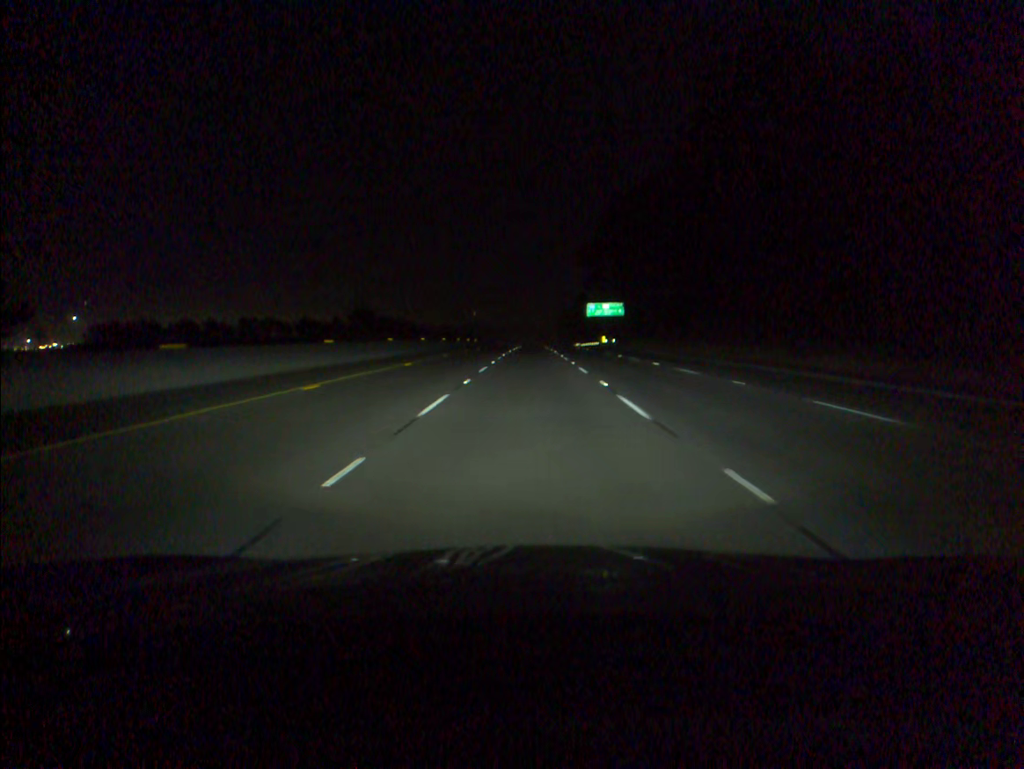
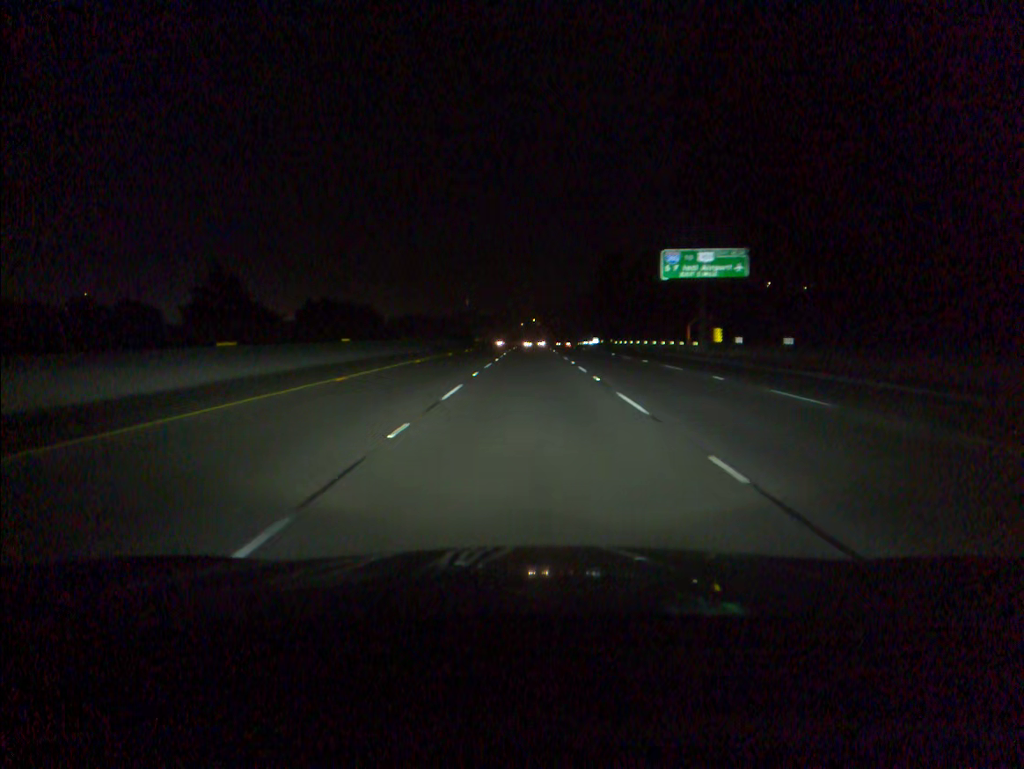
(+0.2, +84.5) m; 0°
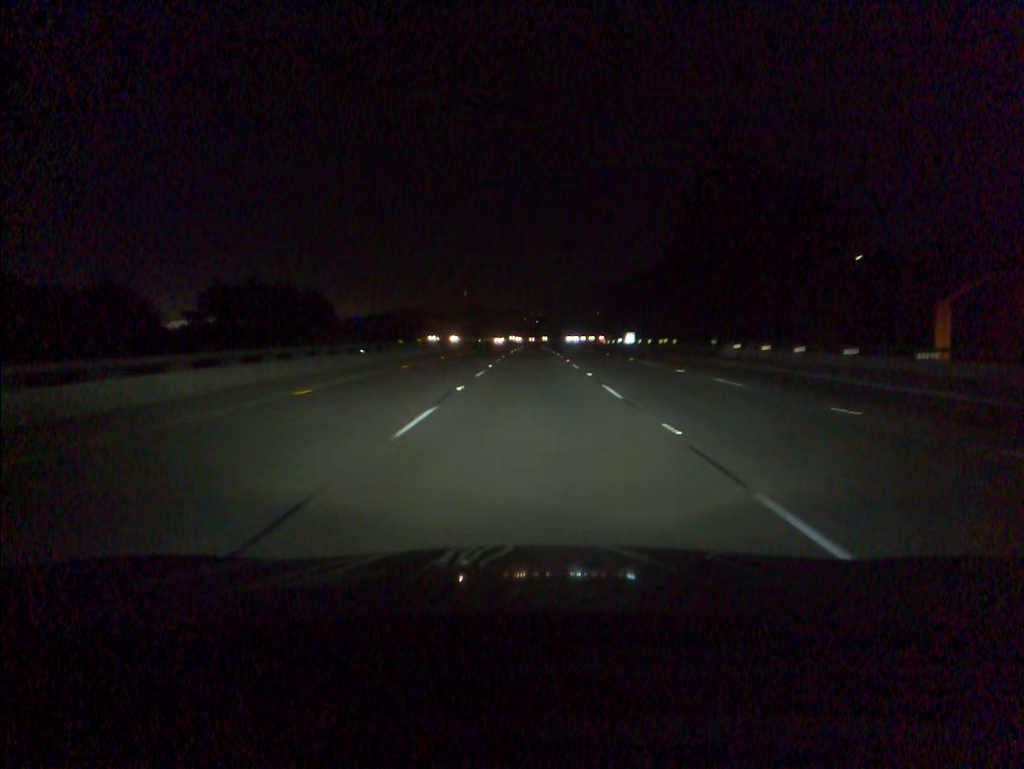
(+0.1, +67.7) m; 0°
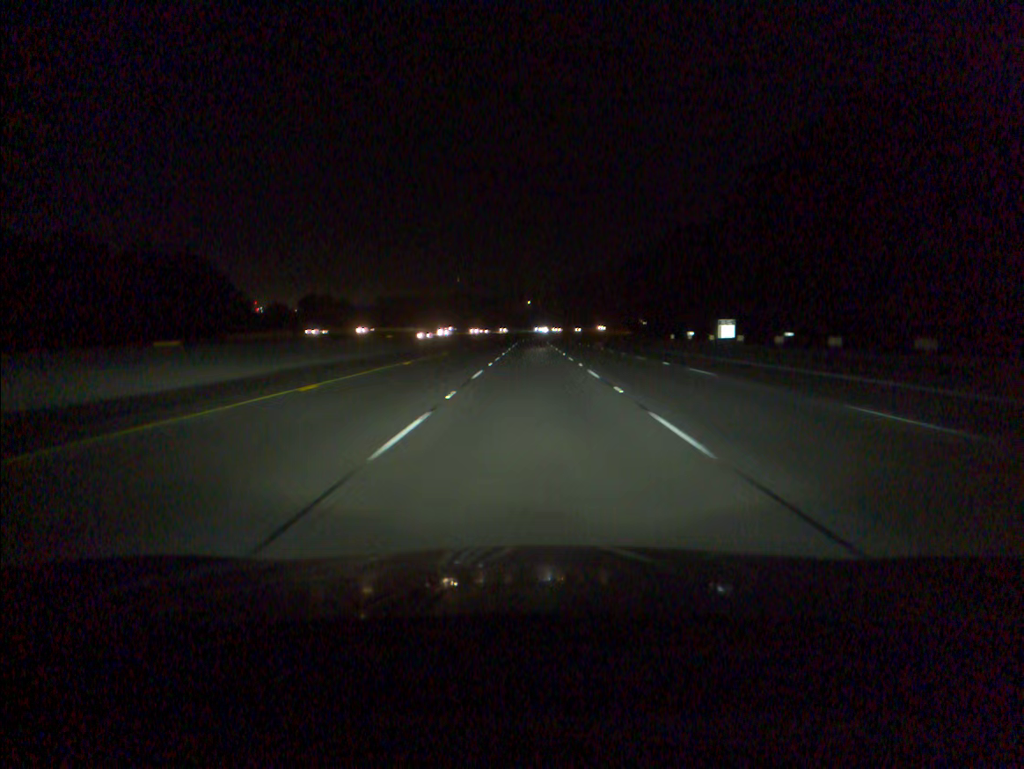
(-0.1, +67.7) m; 0°
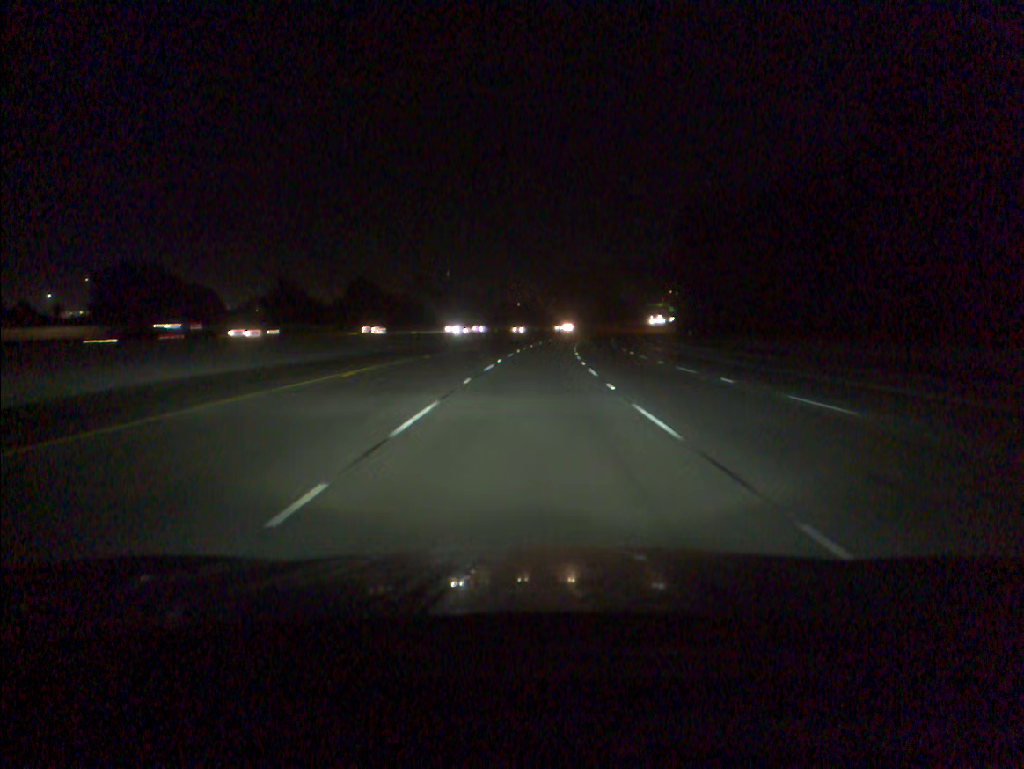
(+0.2, +84.3) m; 0°
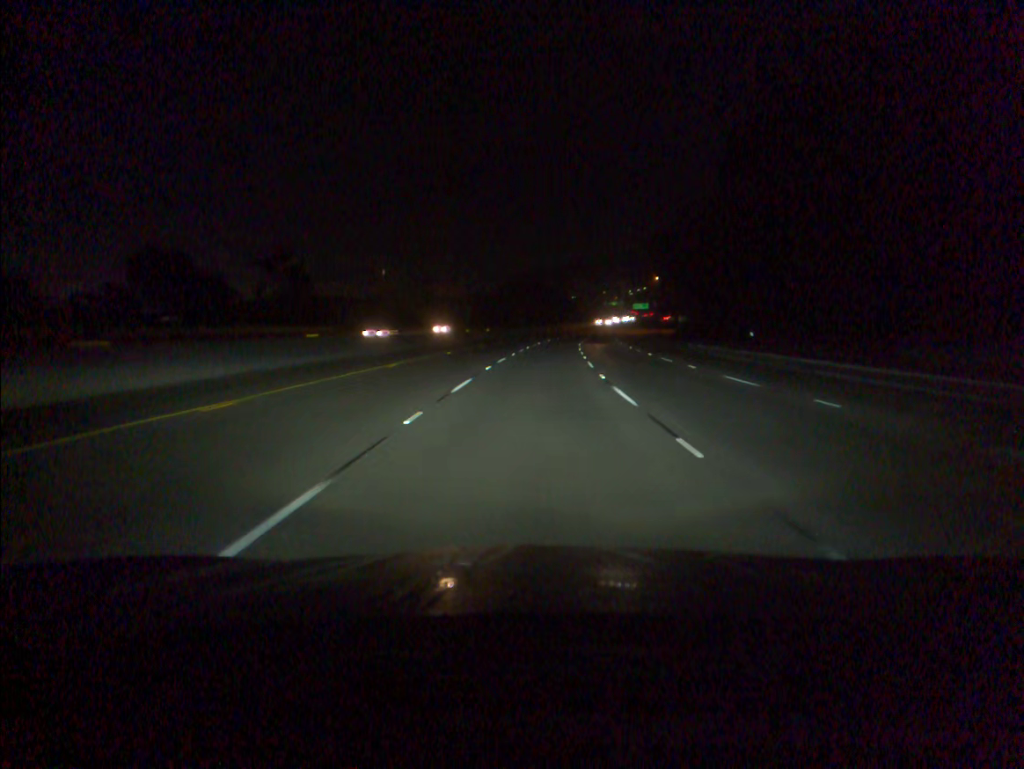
(+1.9, +67.0) m; +4°
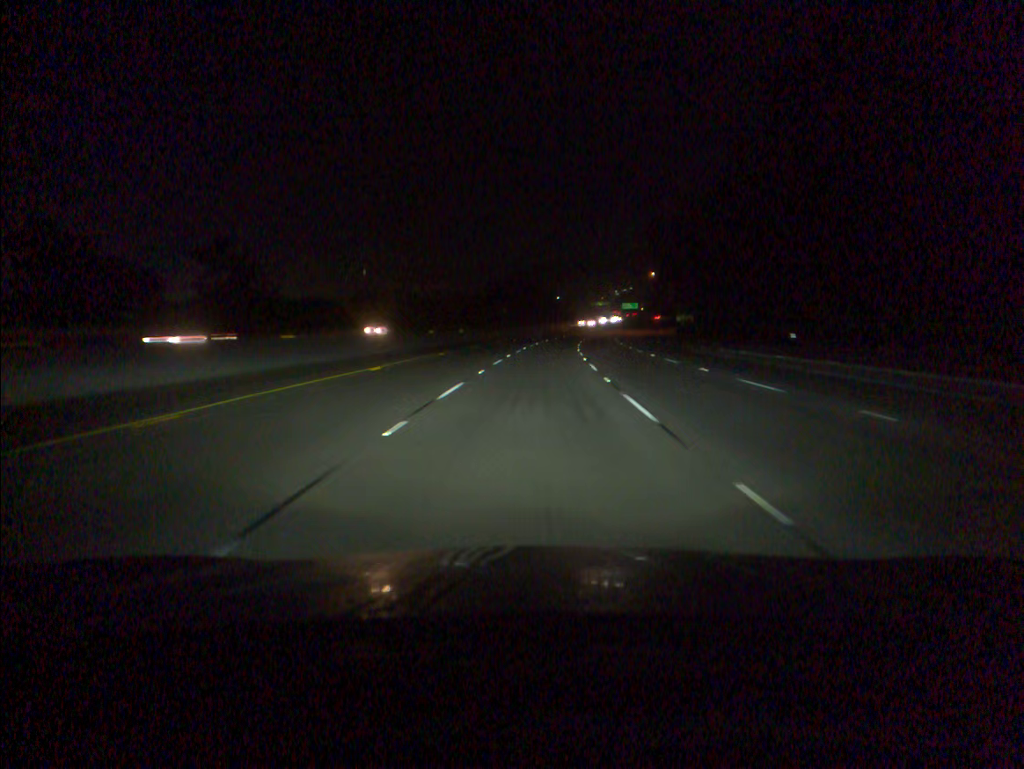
(+0.1, +16.7) m; +1°
